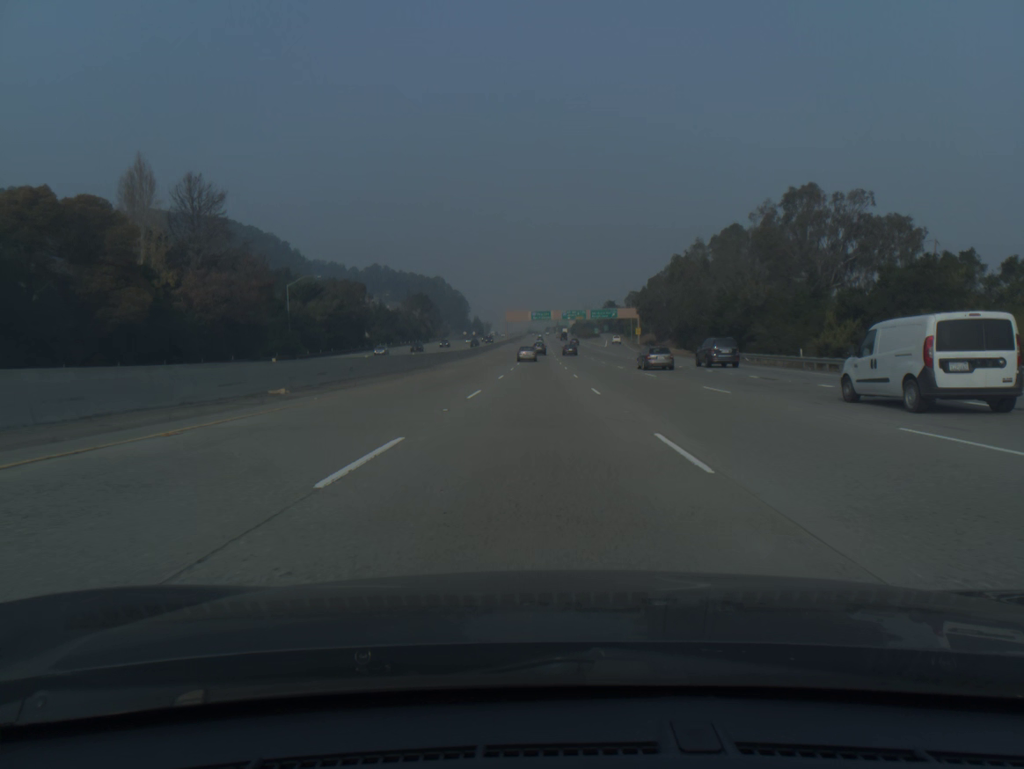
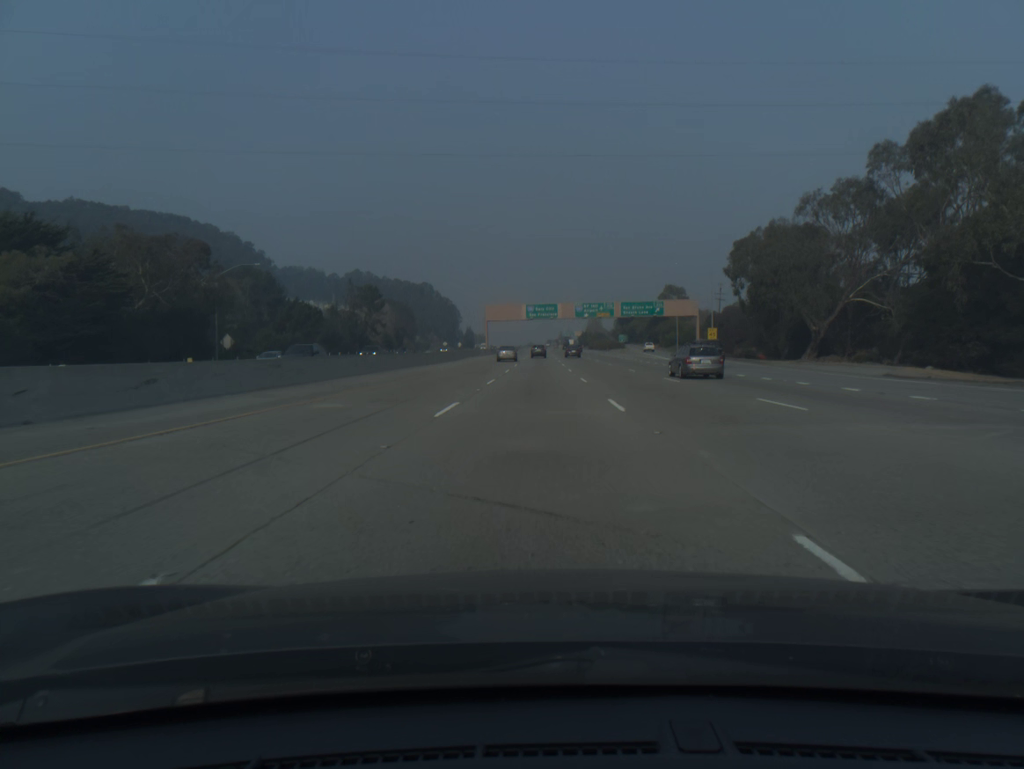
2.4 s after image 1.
(-0.1, +79.5) m; 0°
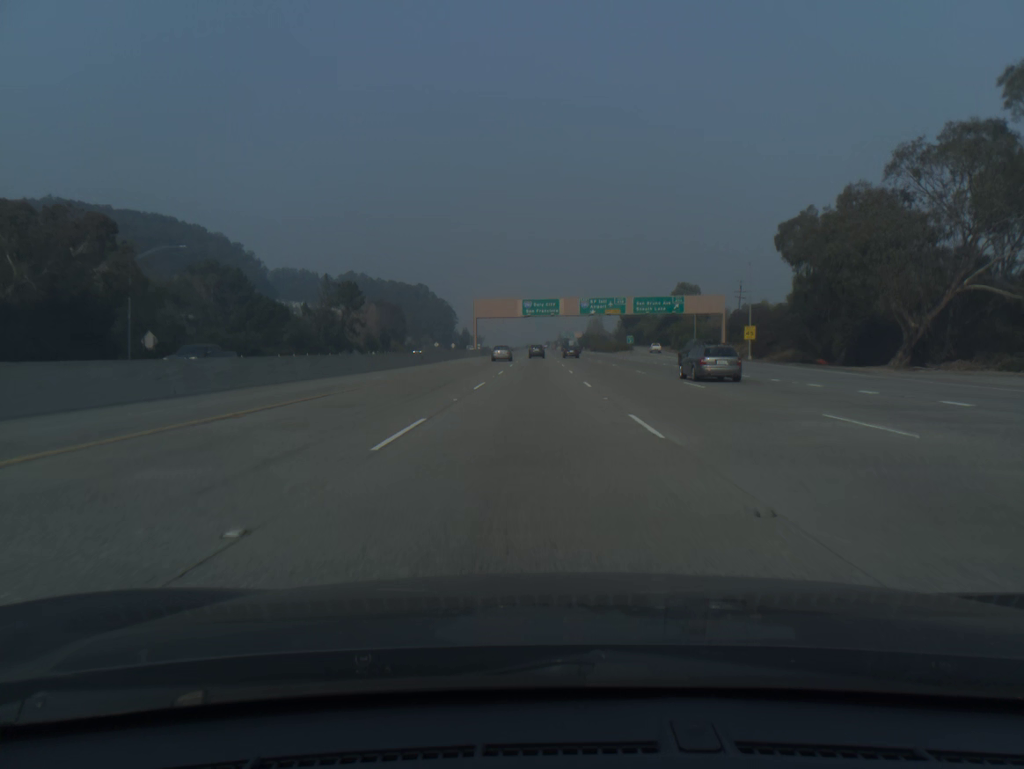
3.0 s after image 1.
(0.0, +19.6) m; 0°
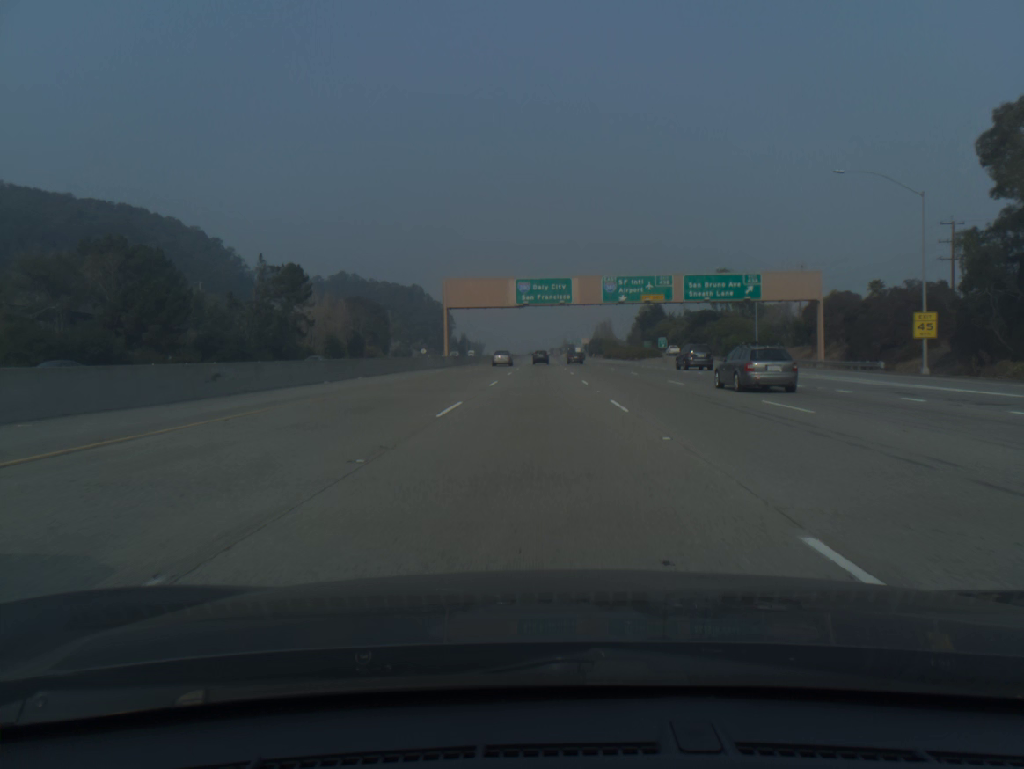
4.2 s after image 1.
(0.0, +38.9) m; 0°
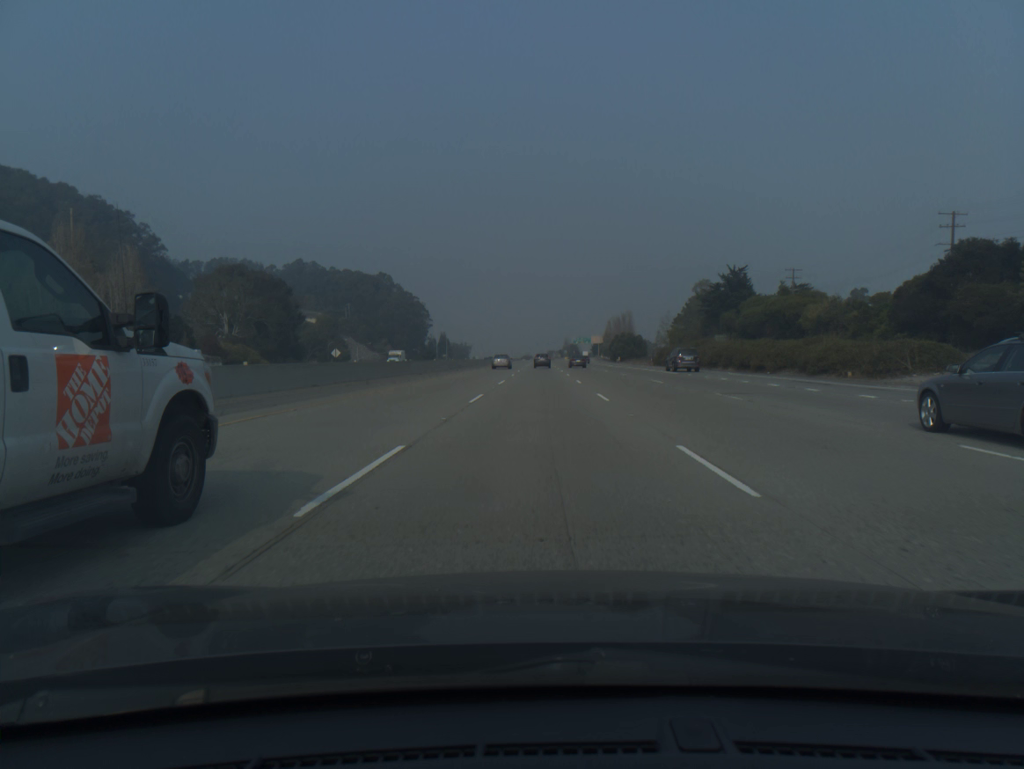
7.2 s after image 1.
(+0.1, +96.6) m; 0°
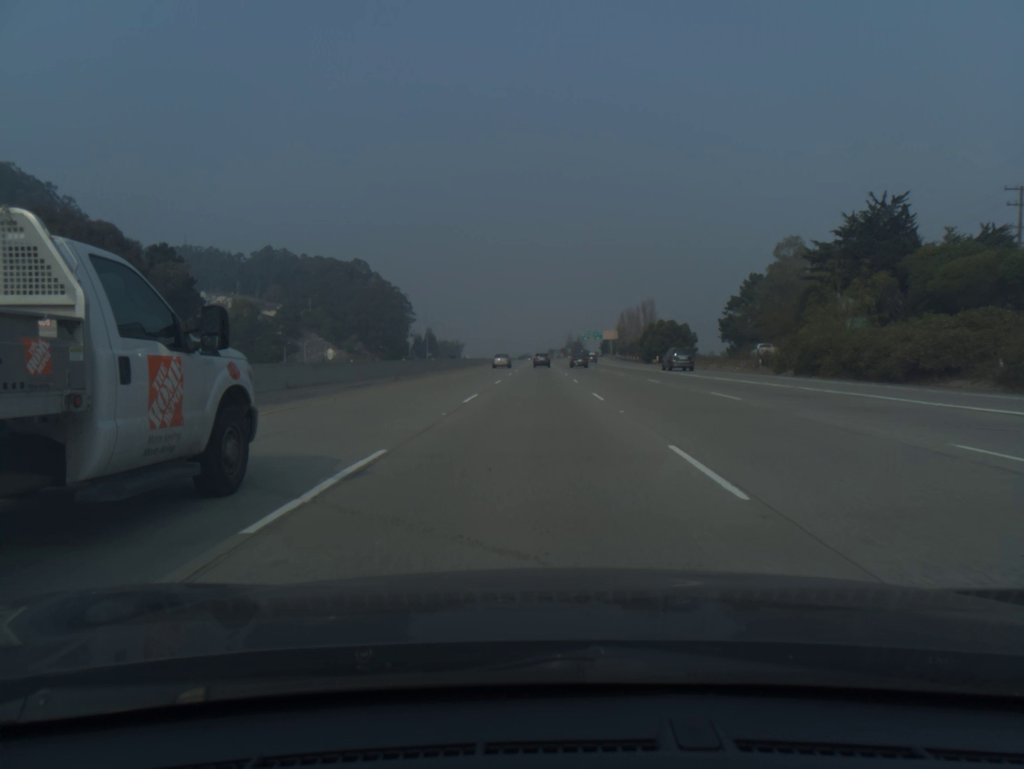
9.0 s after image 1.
(0.0, +58.5) m; 0°
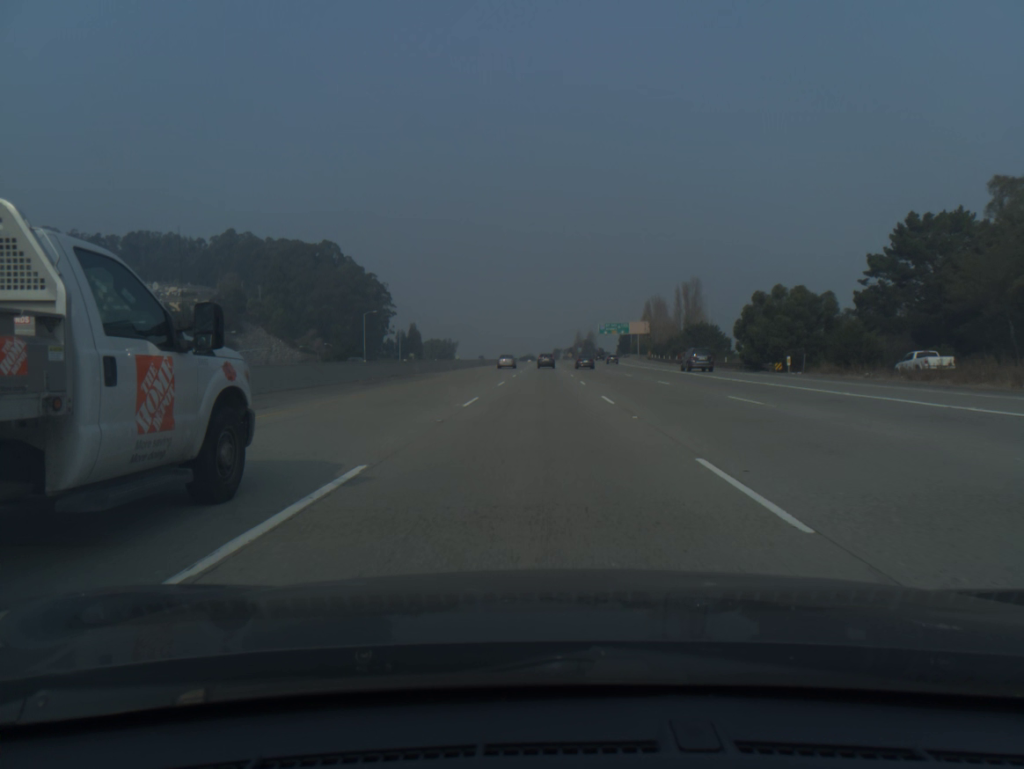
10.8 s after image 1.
(-0.1, +59.6) m; 0°
